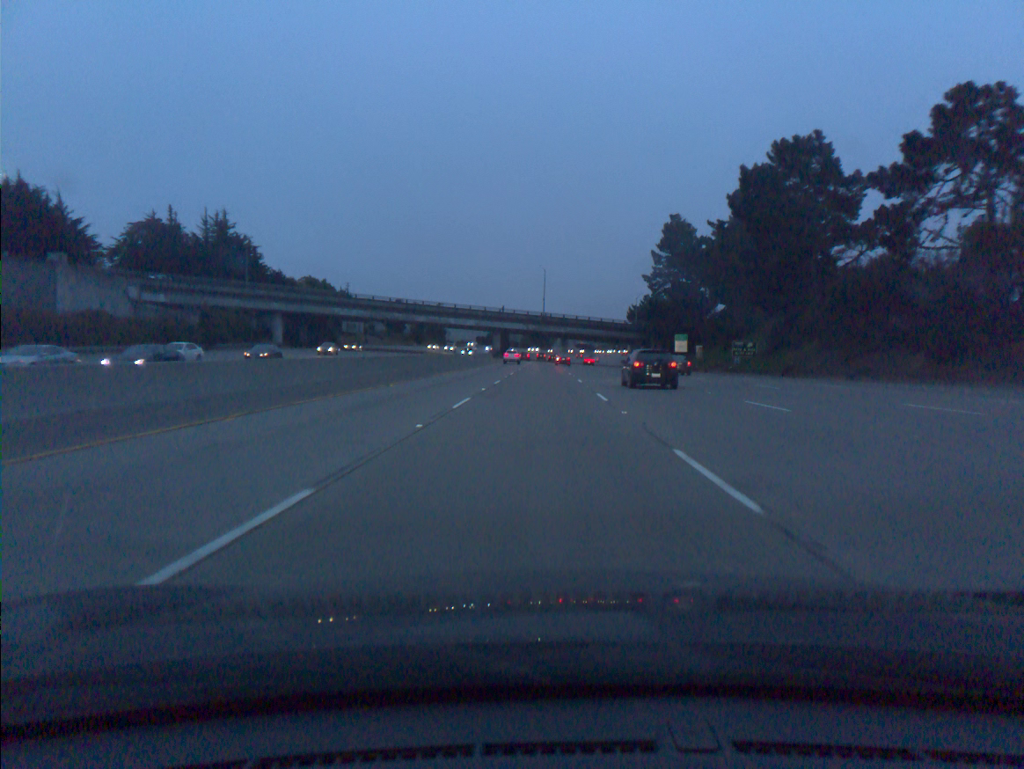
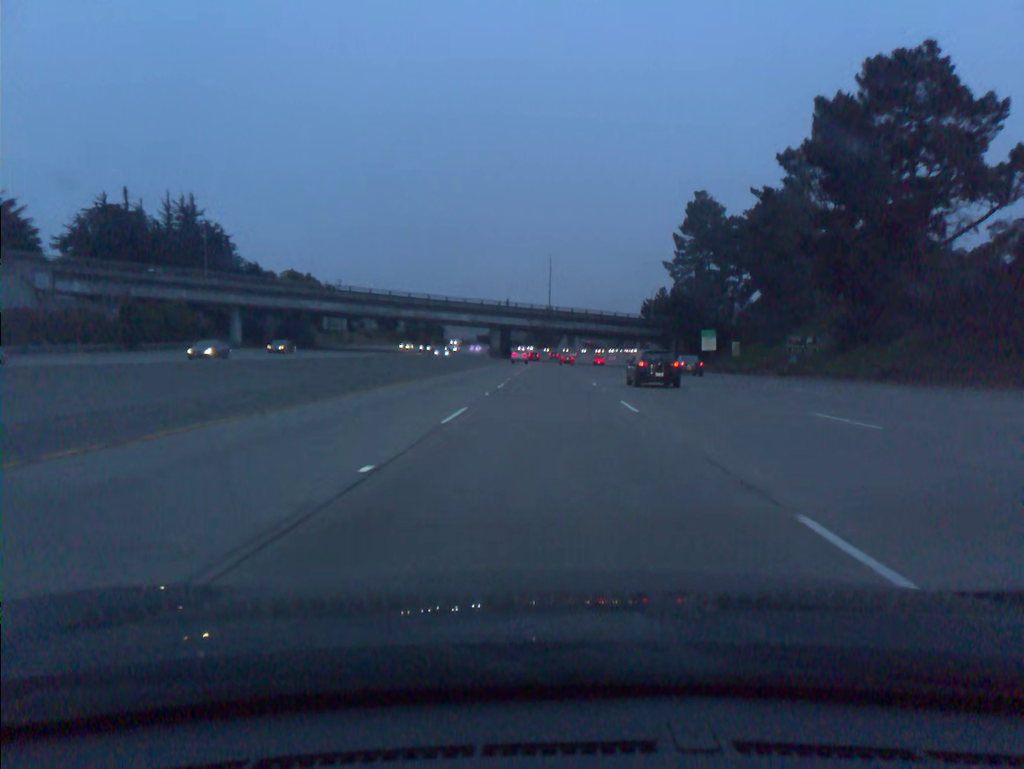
(-0.1, +18.5) m; 0°
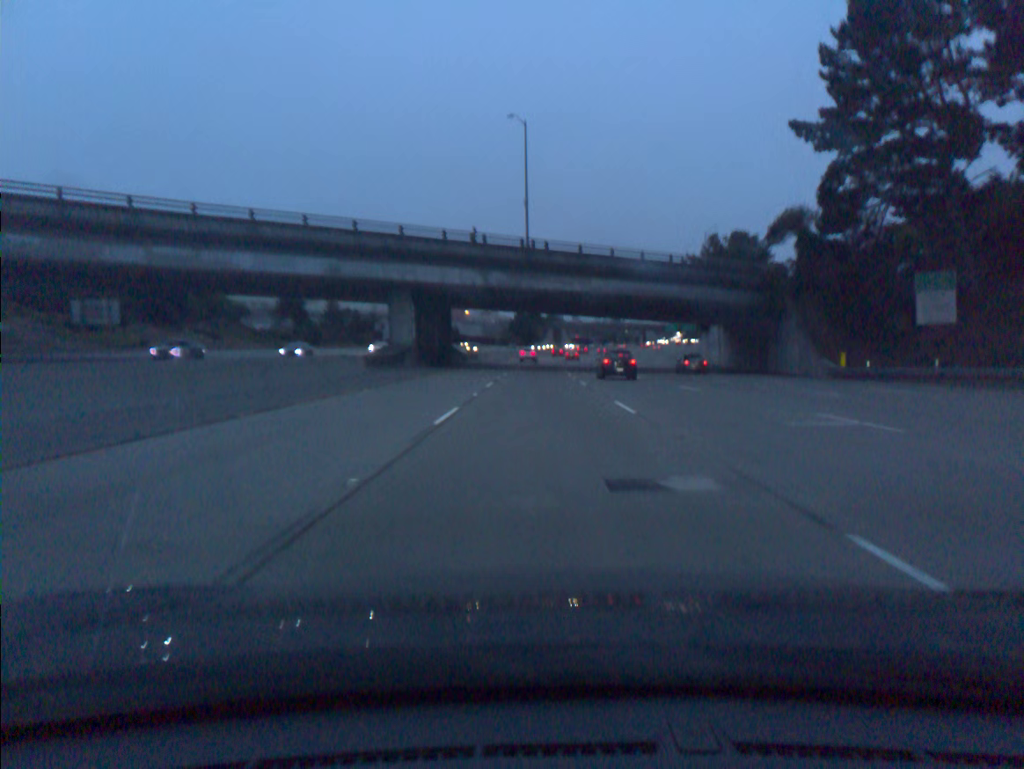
(+0.8, +73.7) m; +1°
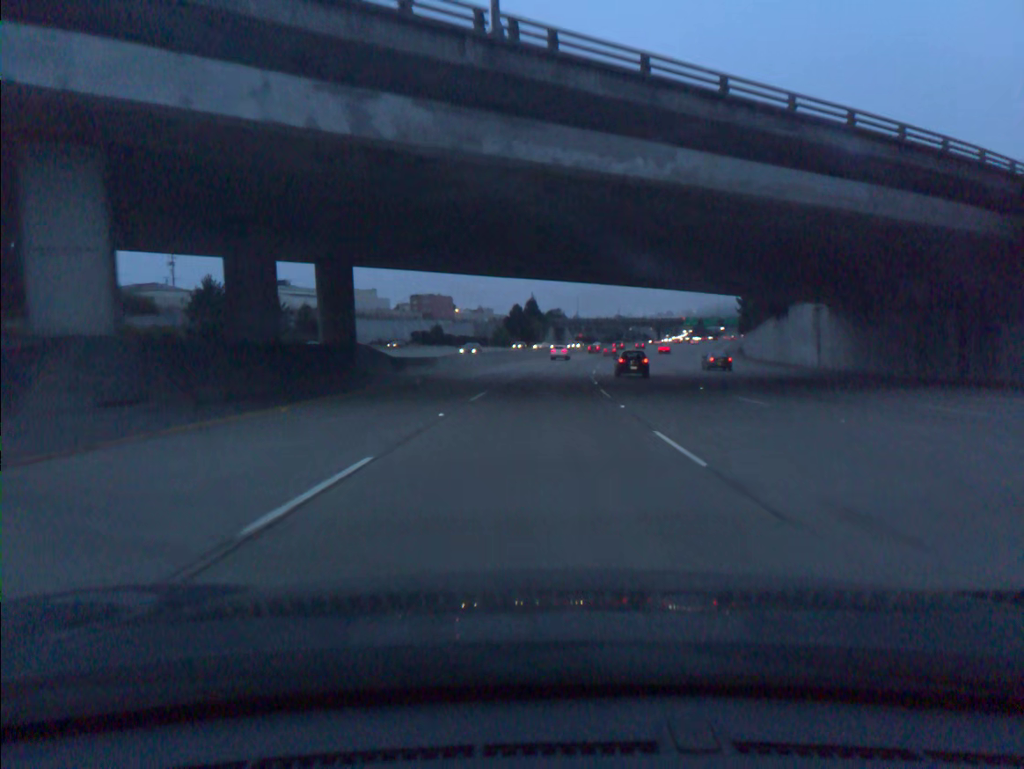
(0.0, +36.7) m; 0°
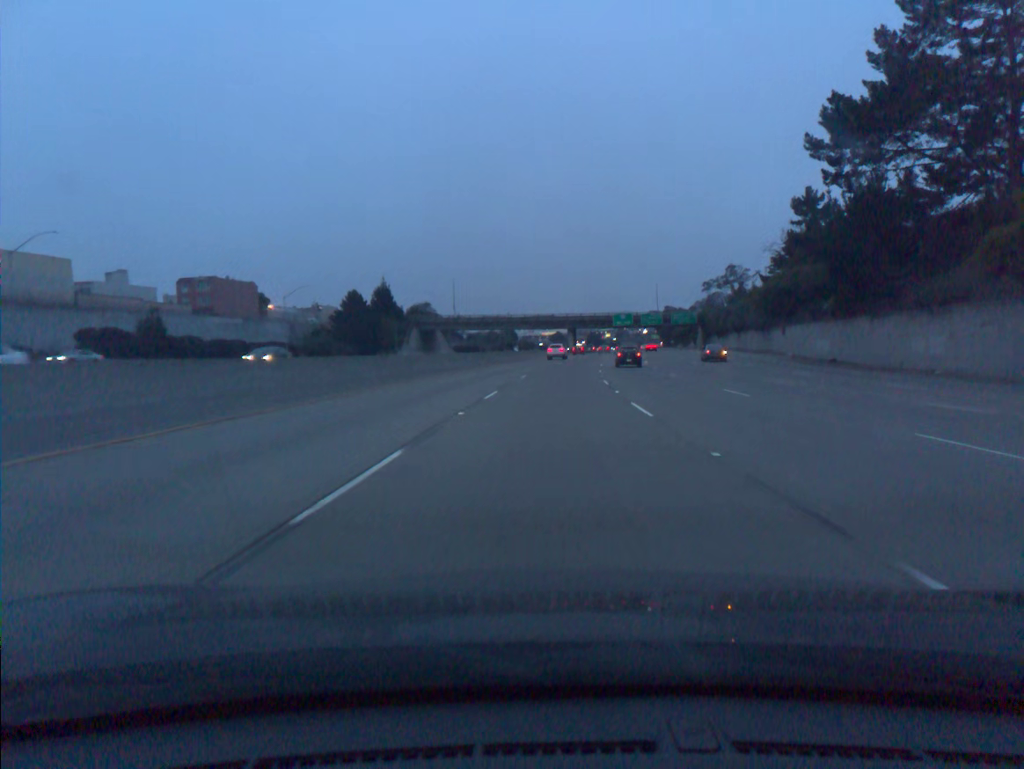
(+5.5, +91.1) m; +8°
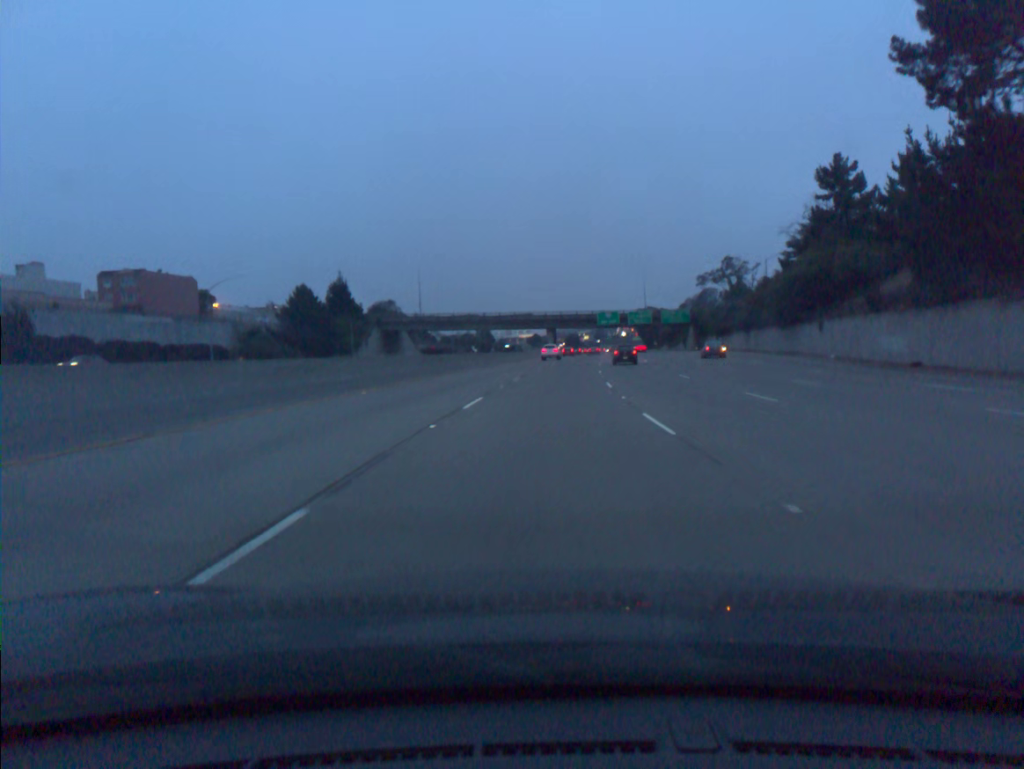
(+0.3, +18.2) m; +2°
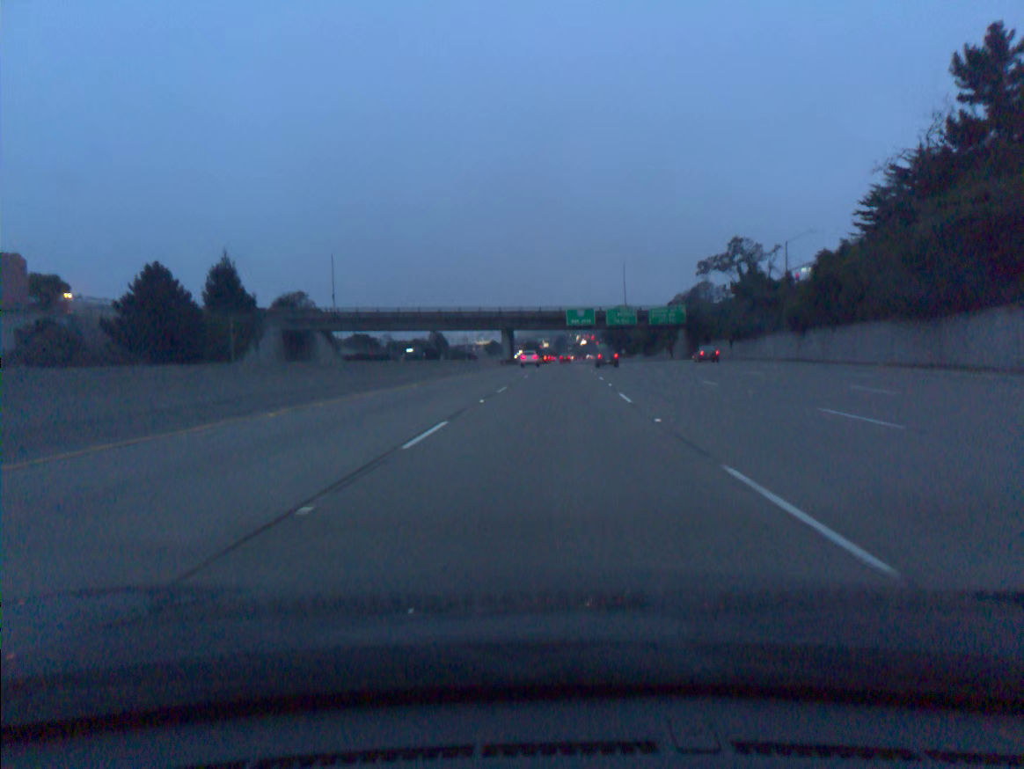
(+1.0, +36.3) m; +3°
